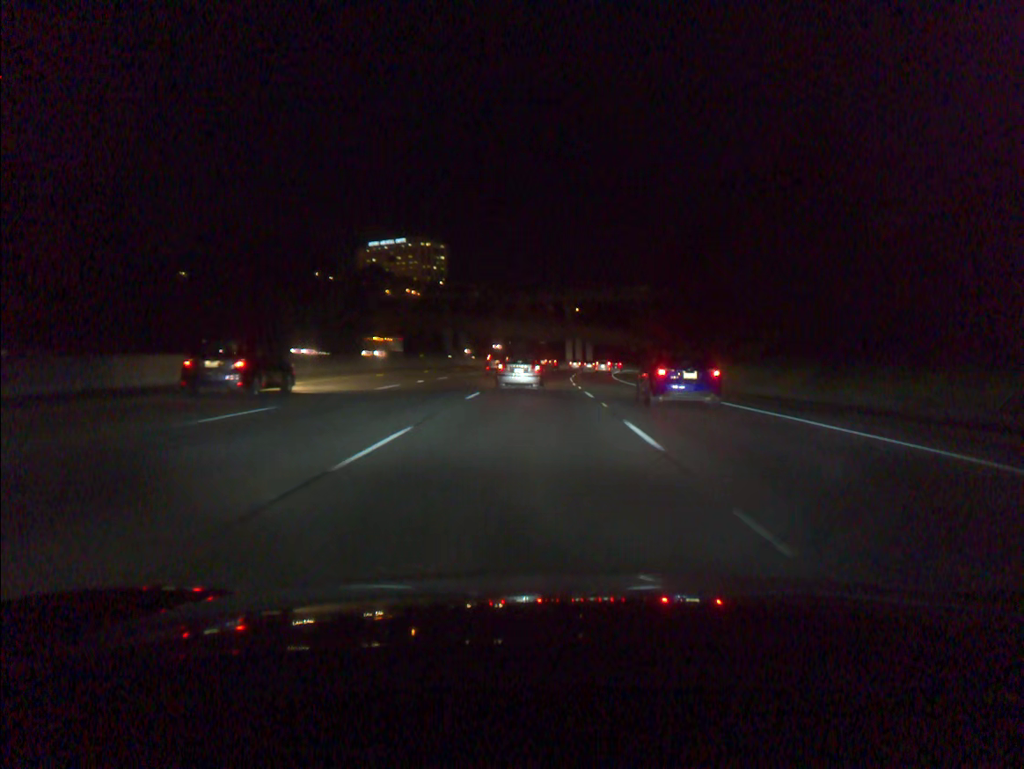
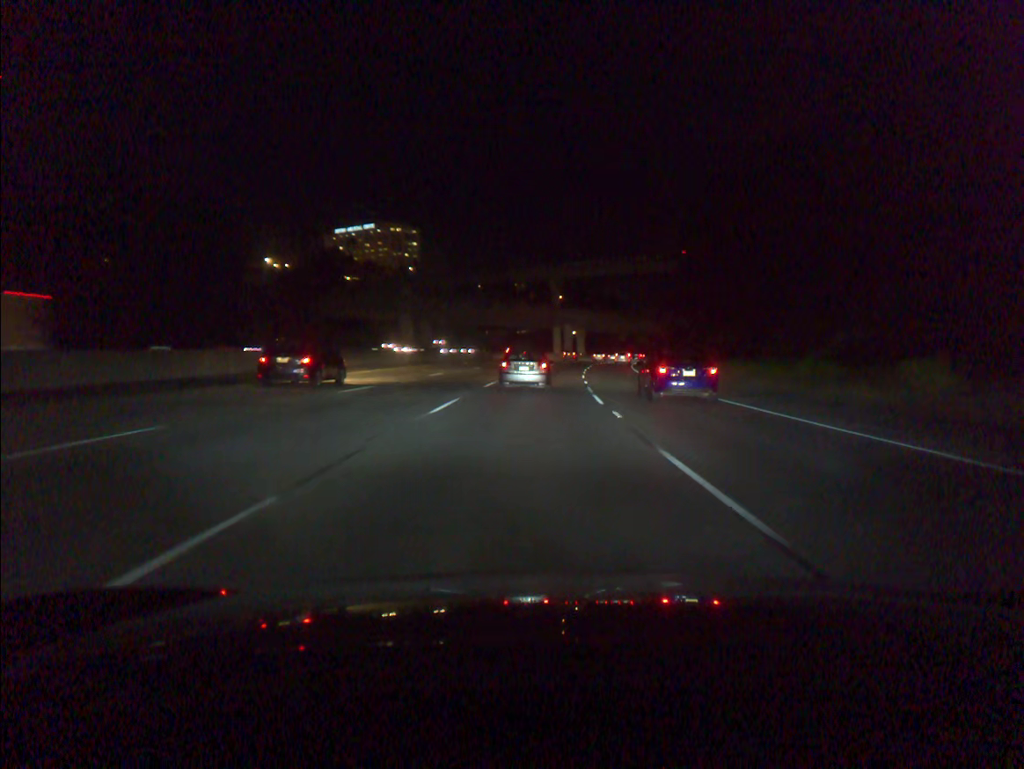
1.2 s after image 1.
(+0.4, +34.1) m; +1°
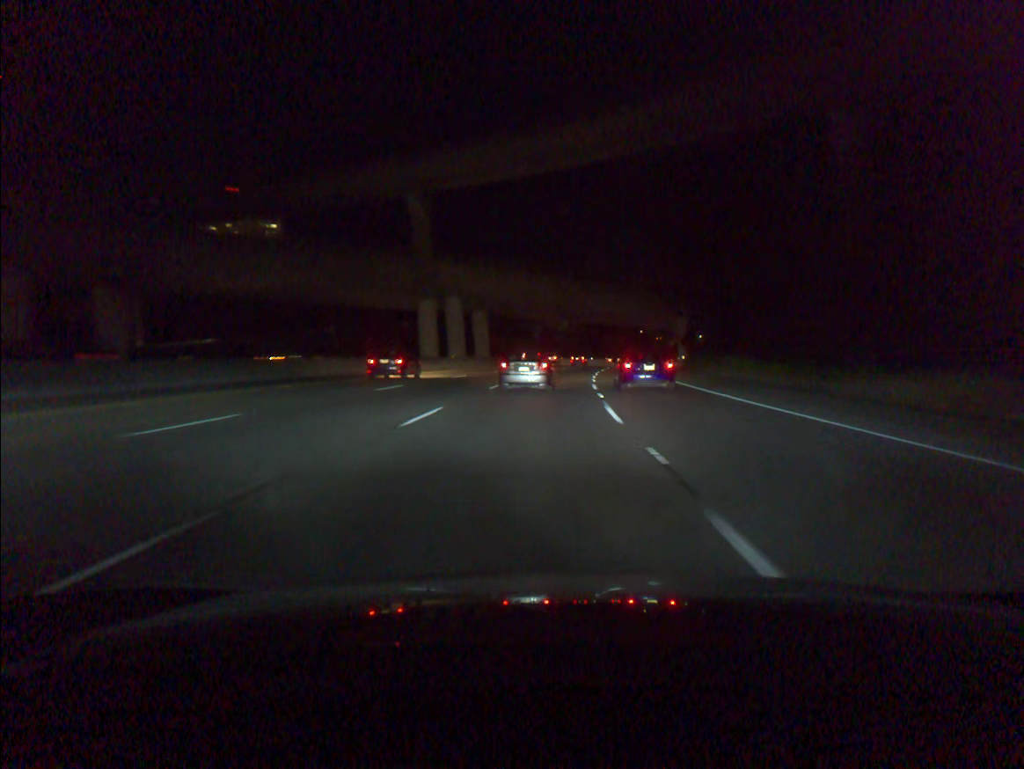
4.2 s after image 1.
(+5.1, +83.5) m; +7°
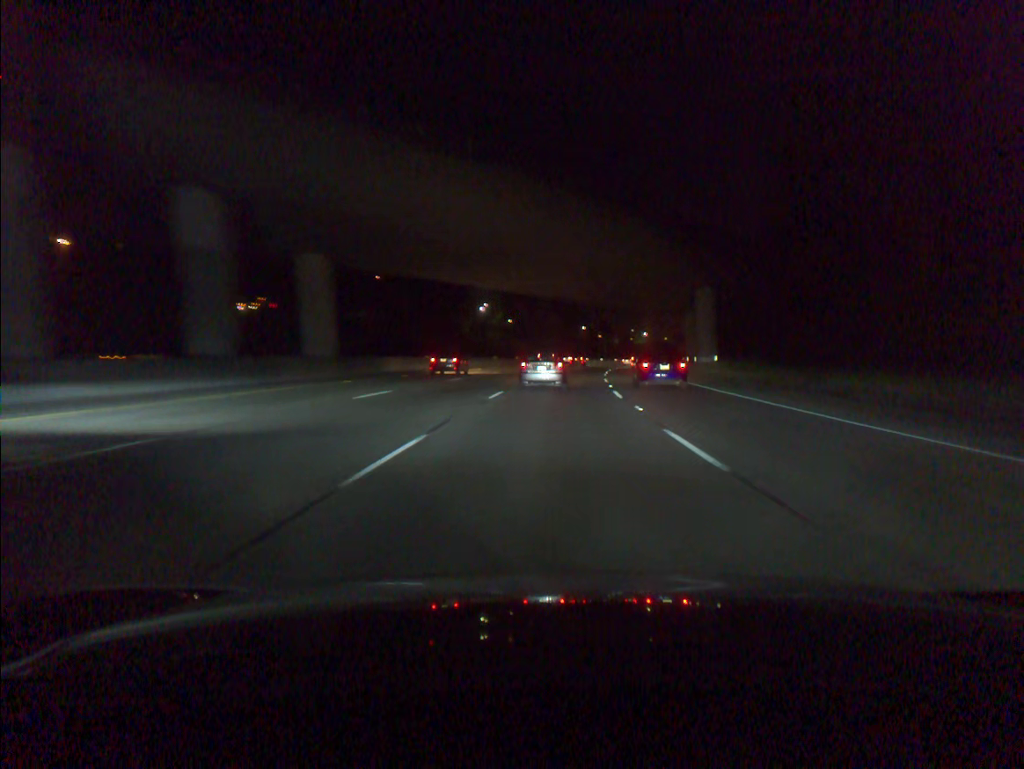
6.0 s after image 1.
(+1.6, +48.4) m; +5°
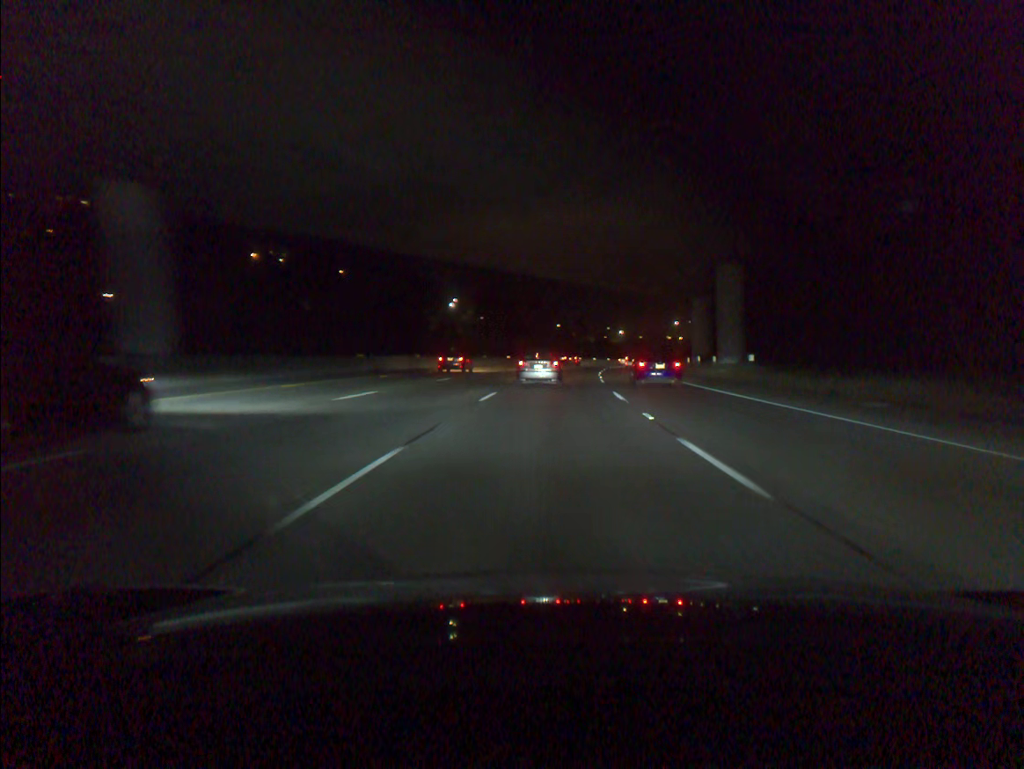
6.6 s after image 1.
(+0.2, +16.0) m; +2°
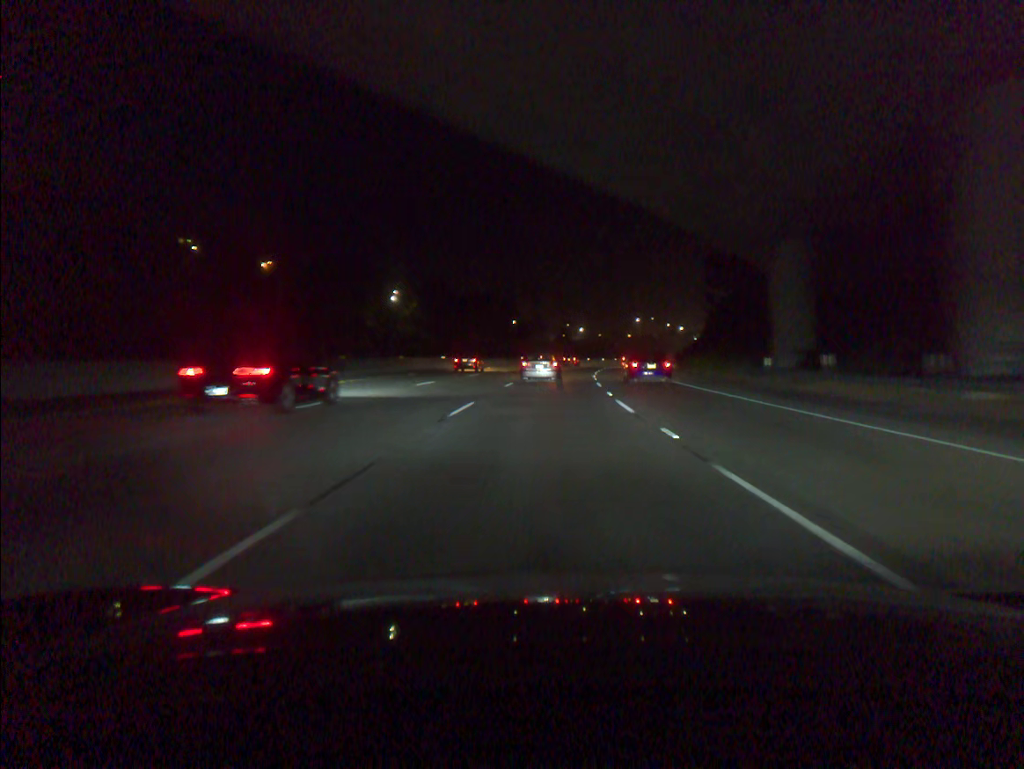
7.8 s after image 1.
(+0.9, +31.8) m; +3°
